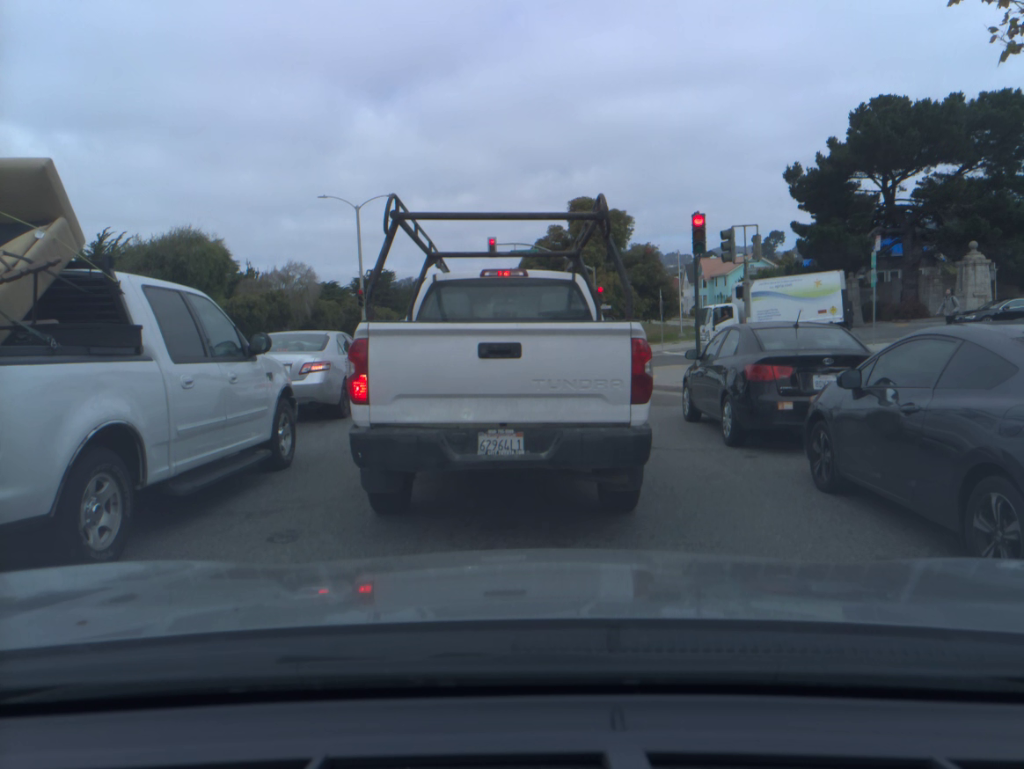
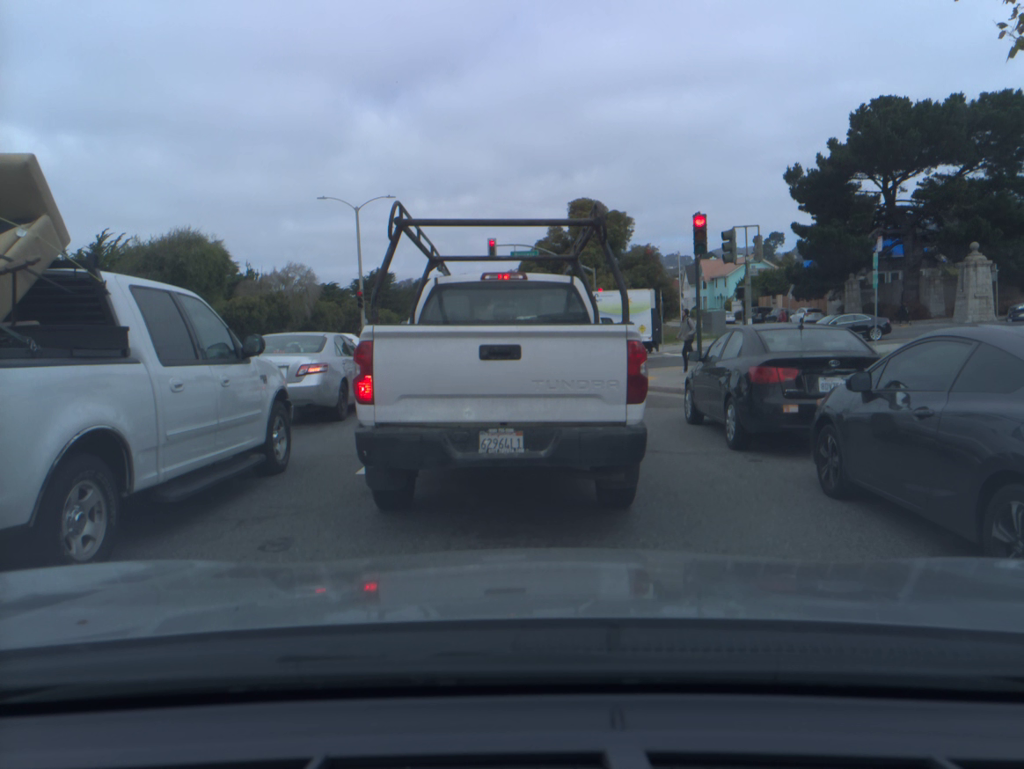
(0.0, +0.2) m; 0°
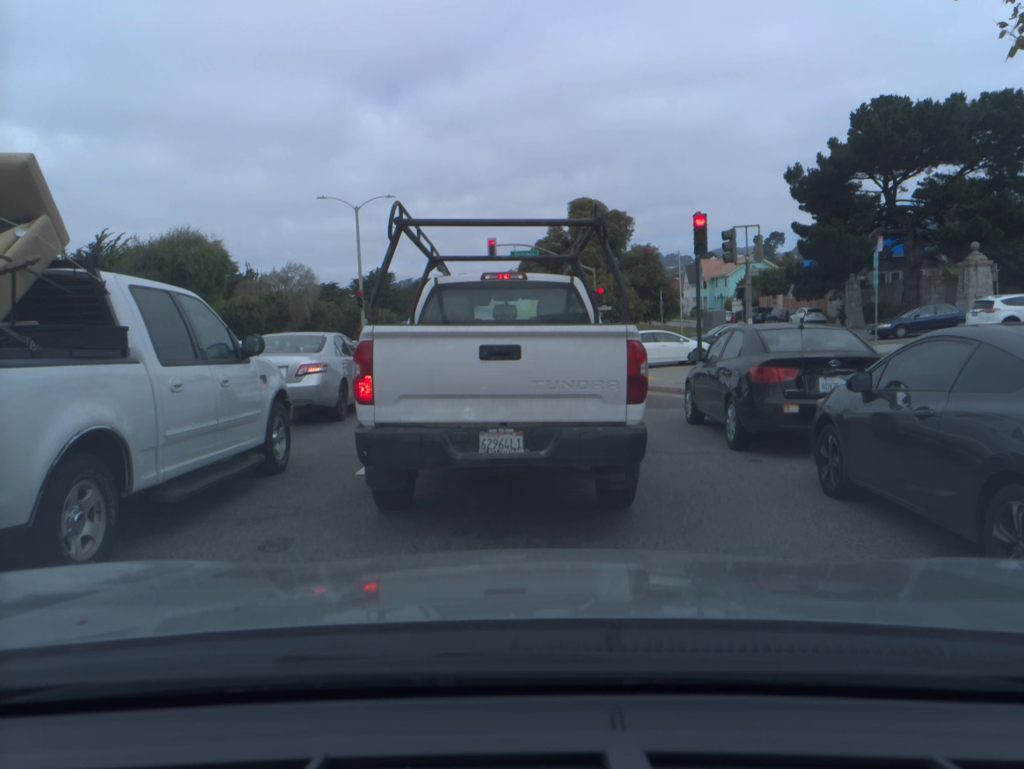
(0.0, 0.0) m; 0°
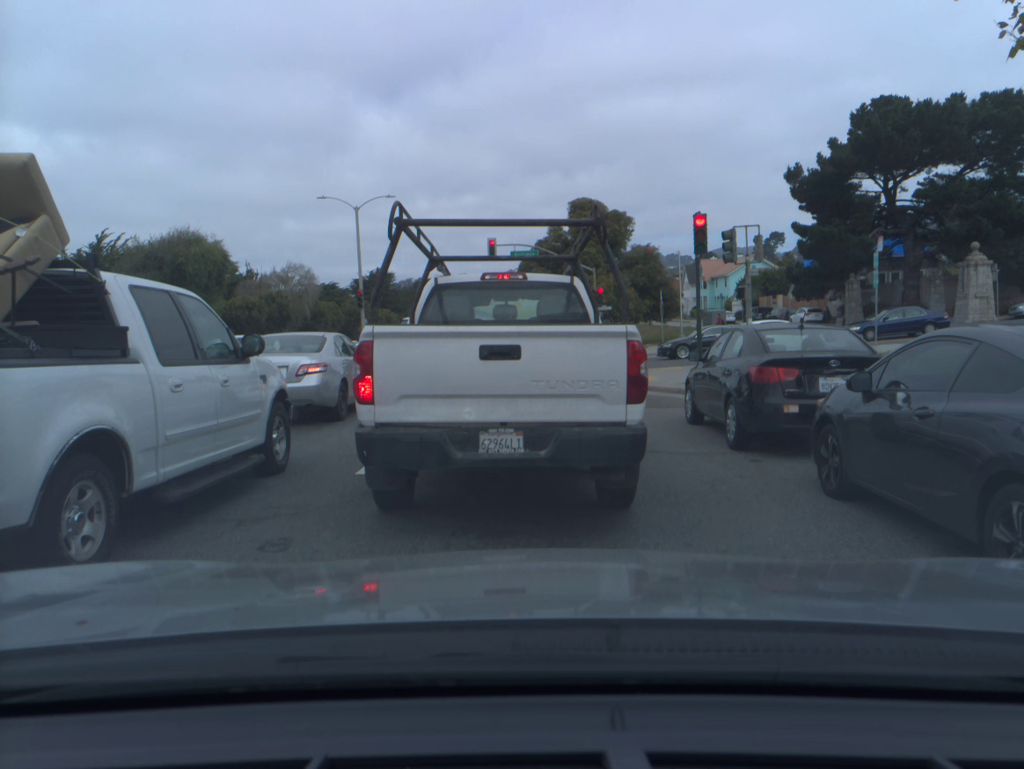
(0.0, 0.0) m; 0°
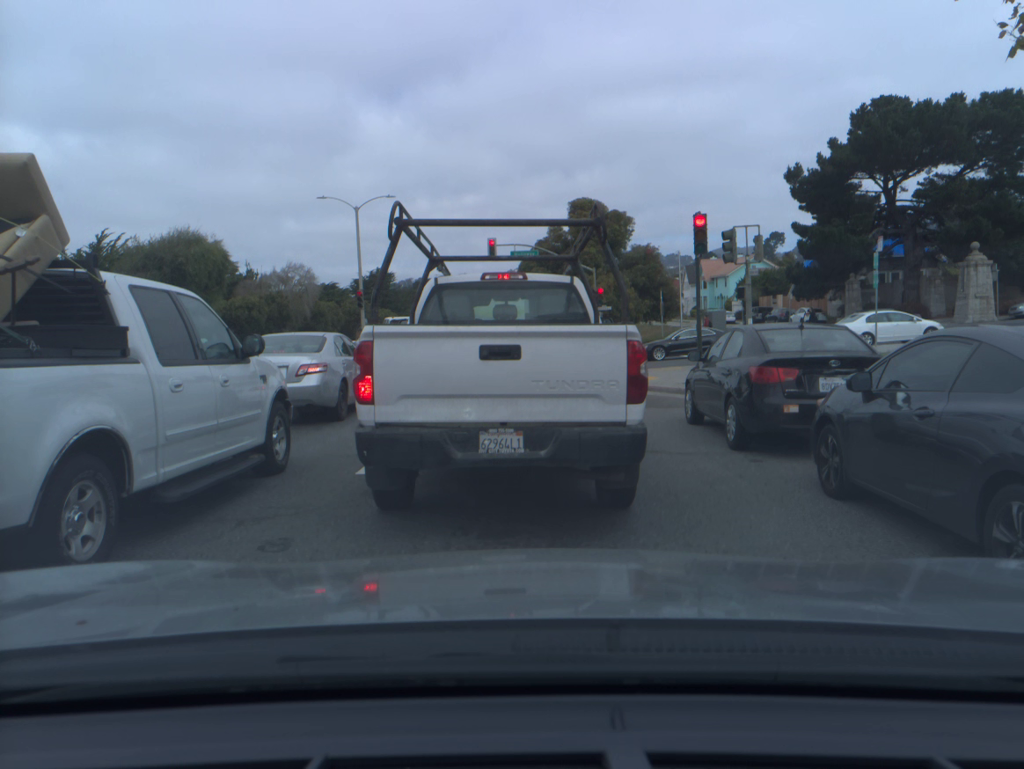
(0.0, 0.0) m; 0°
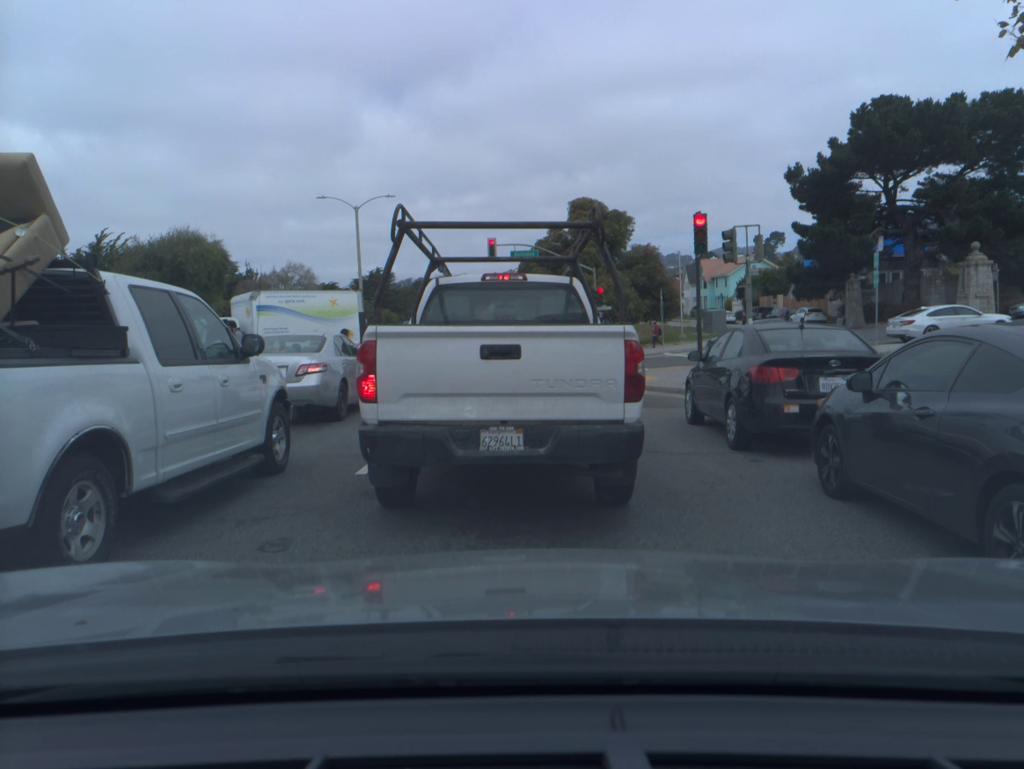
(0.0, 0.0) m; 0°
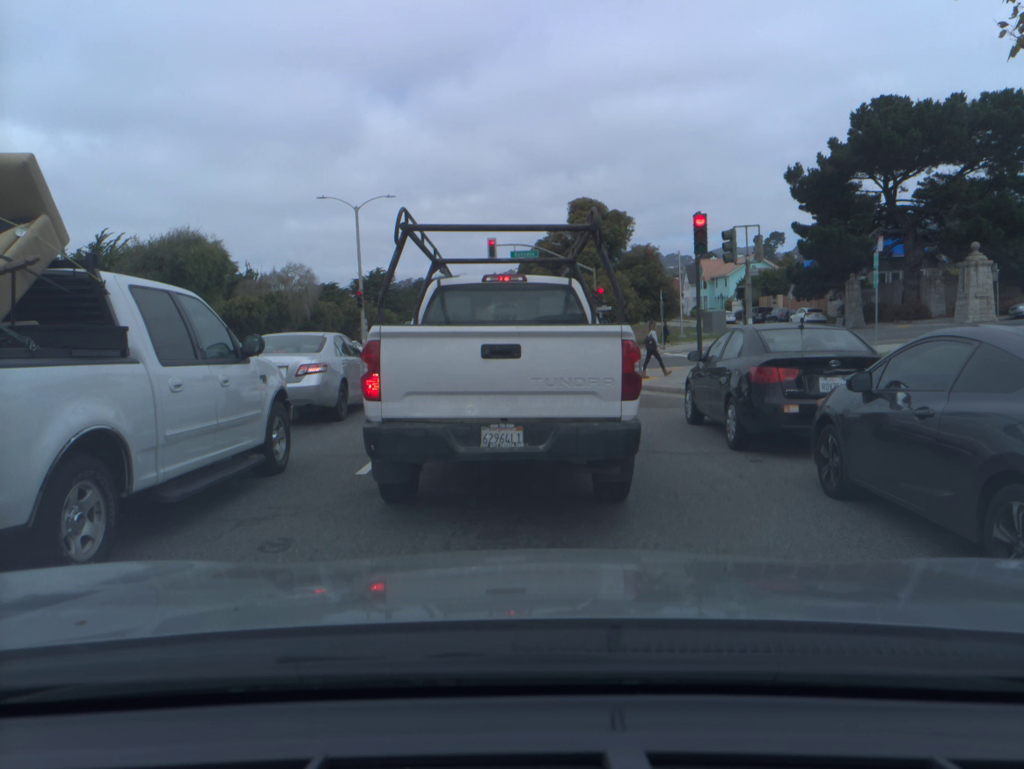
(0.0, +0.1) m; 0°
